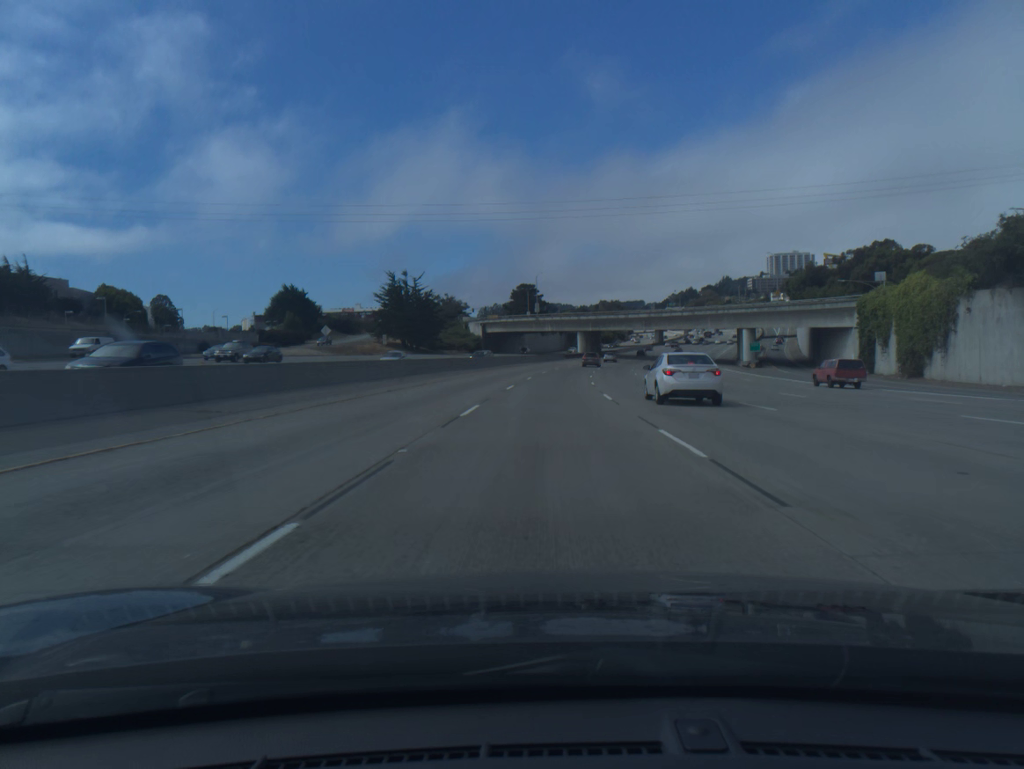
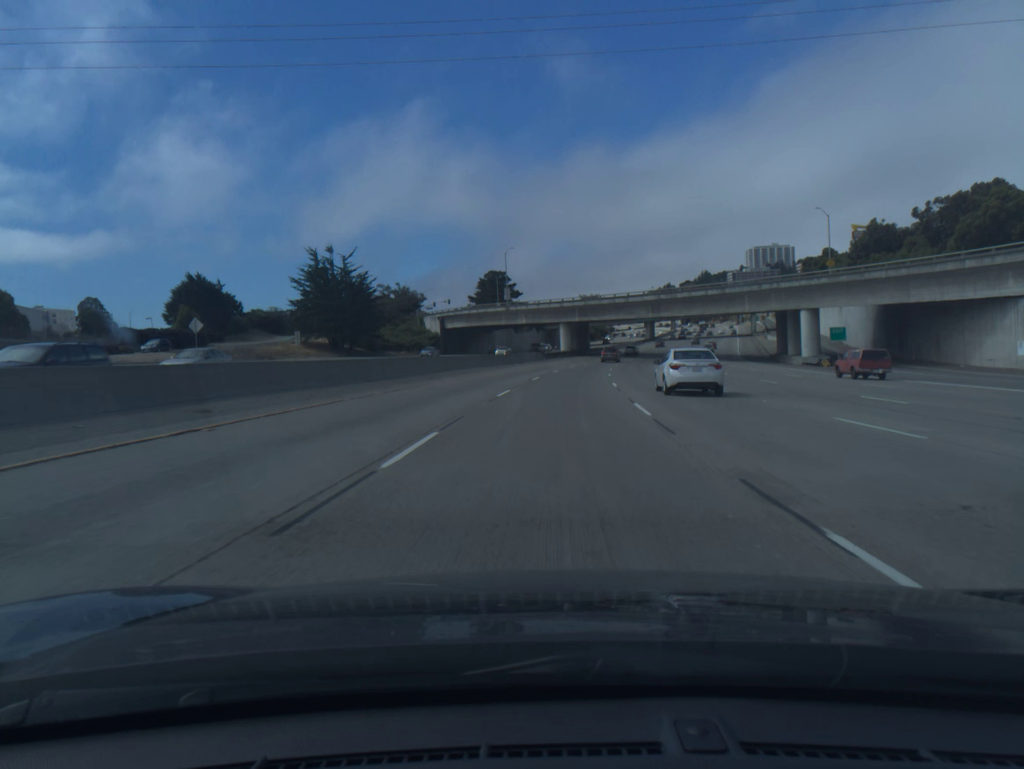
(+0.4, +37.4) m; +2°
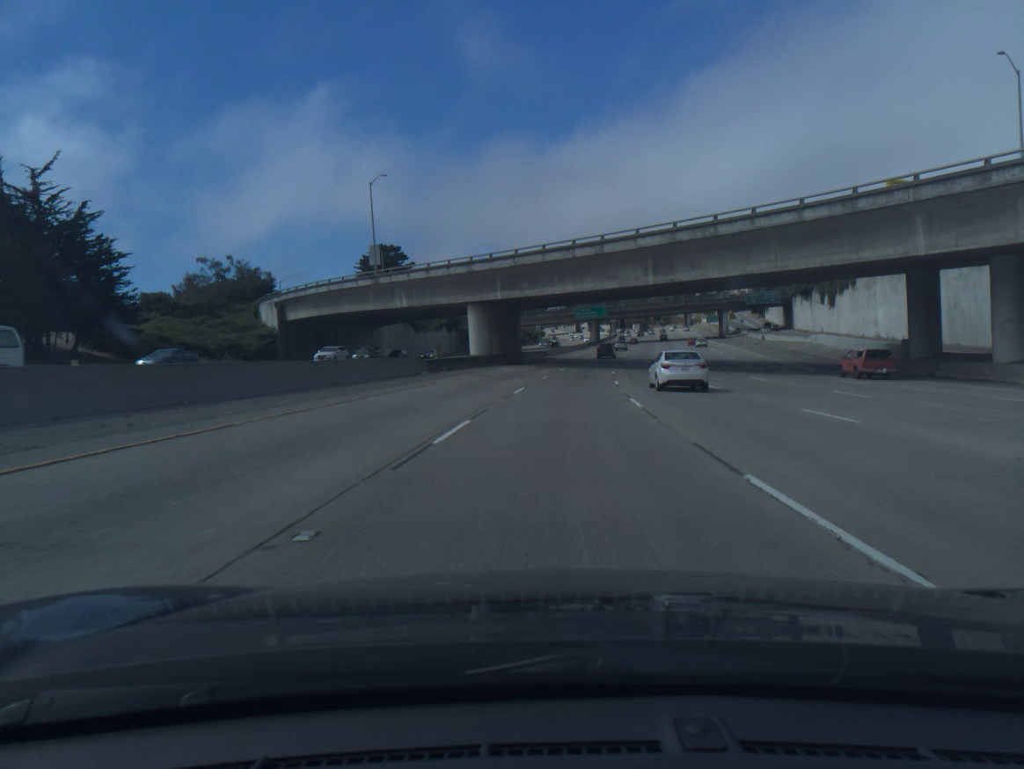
(+2.5, +55.9) m; +5°
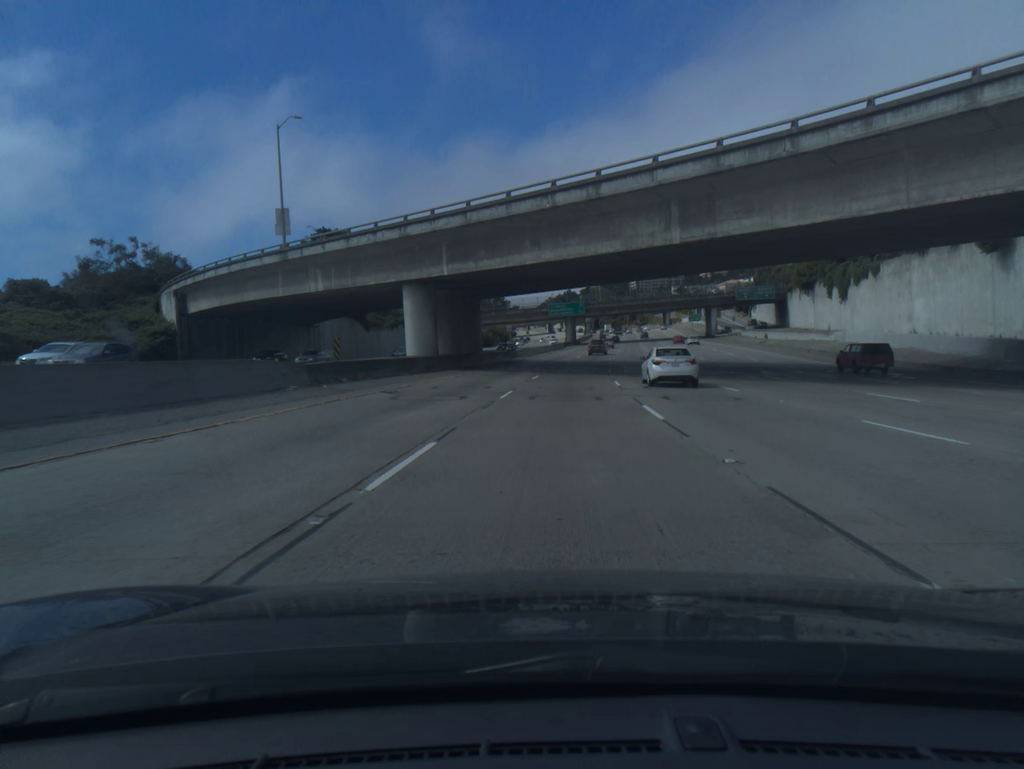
(+0.3, +18.6) m; +2°
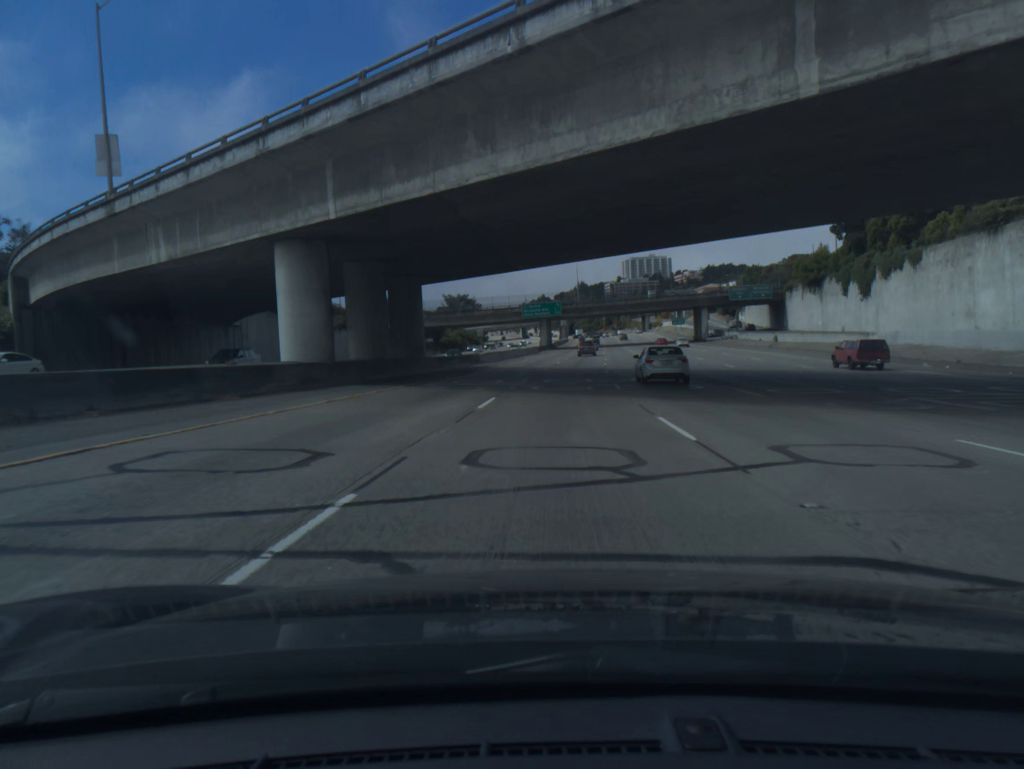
(+0.3, +18.6) m; +2°
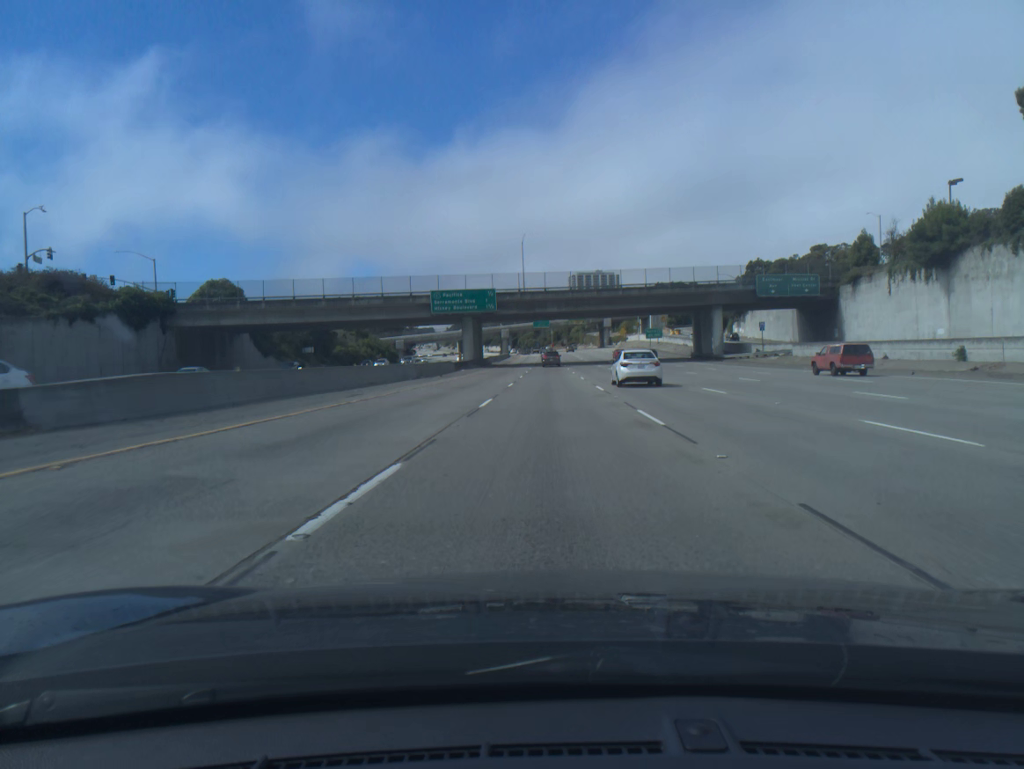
(+2.2, +55.5) m; +4°
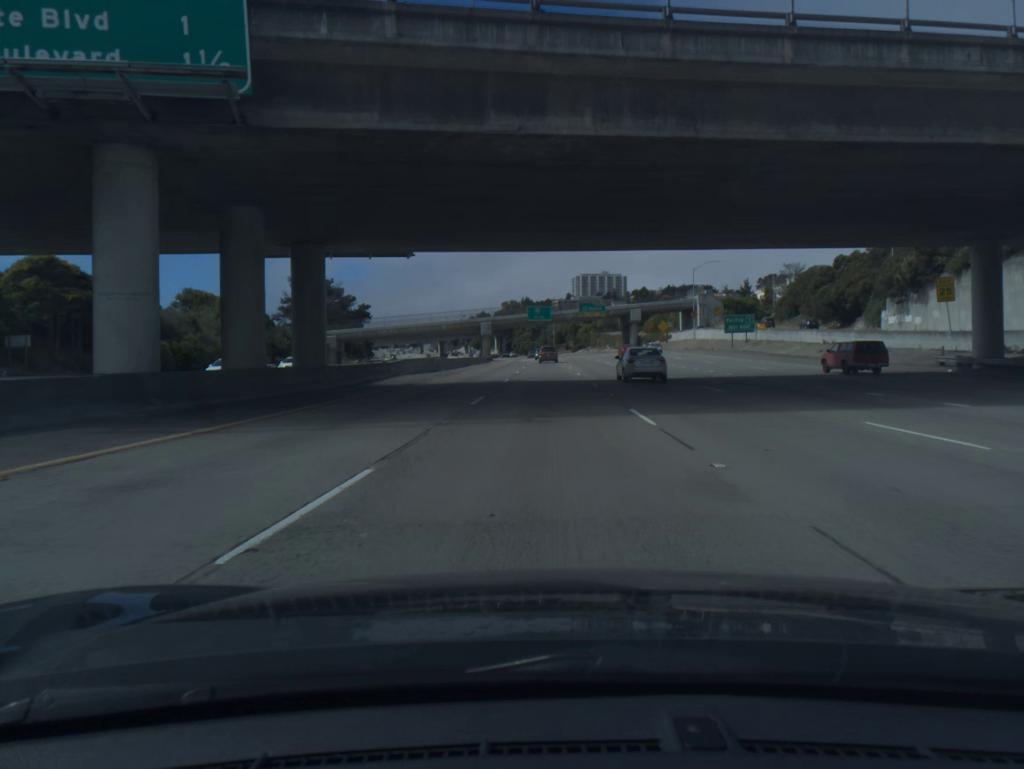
(+0.5, +73.6) m; 0°
